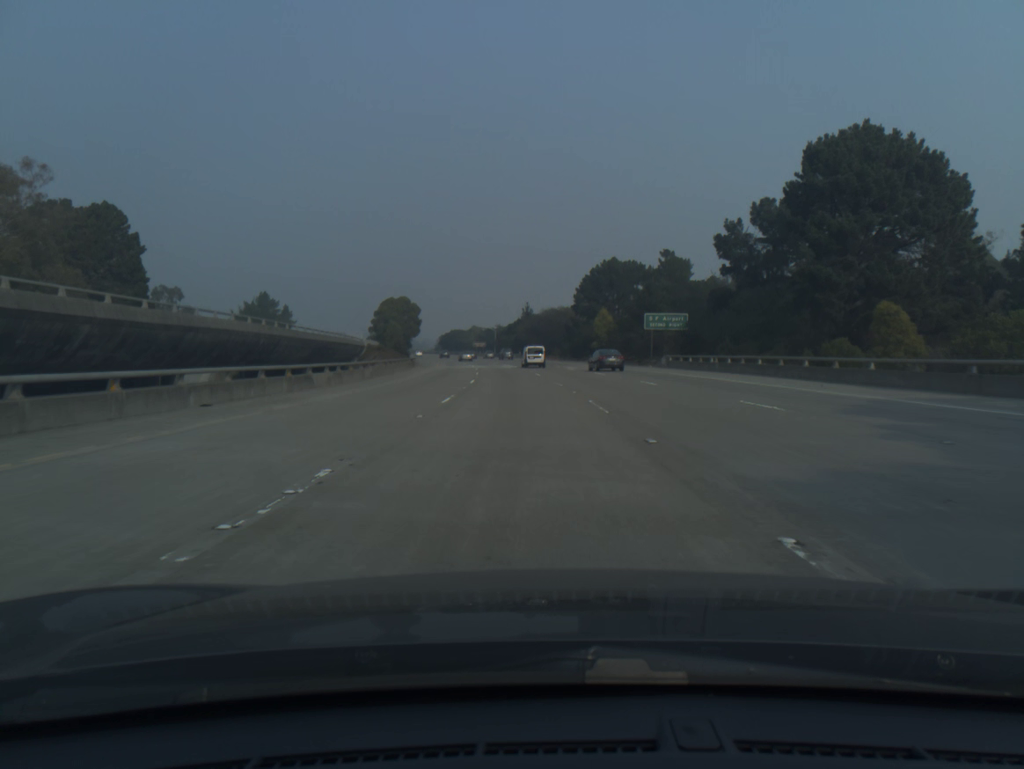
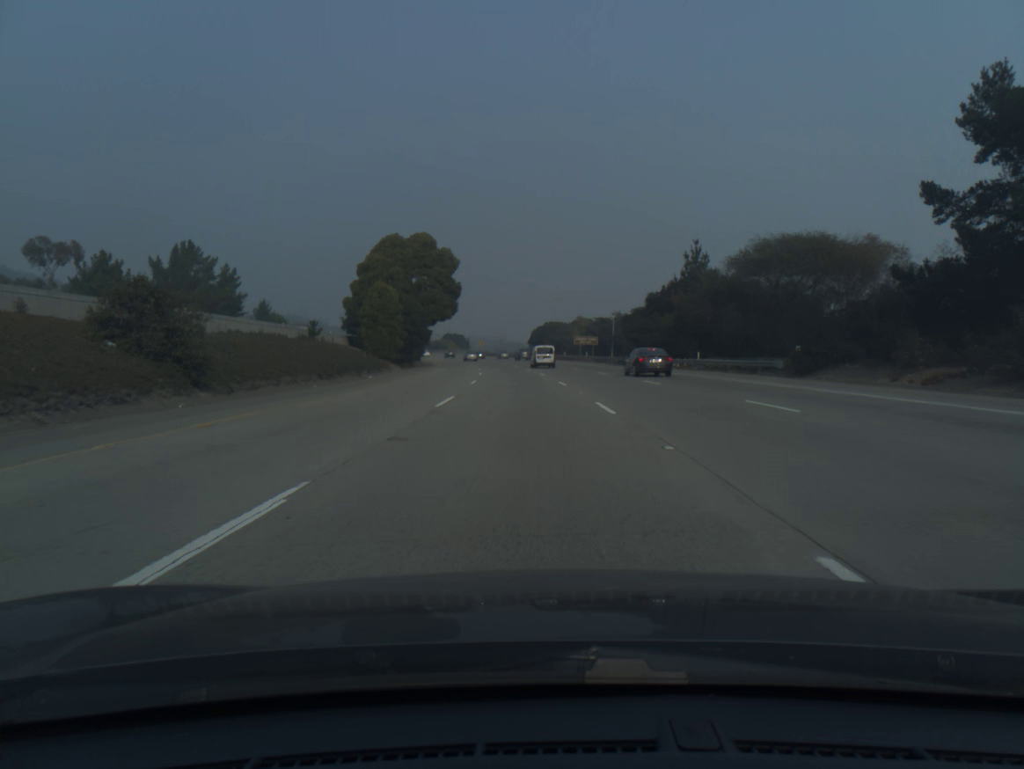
(-7.1, +96.9) m; -8°
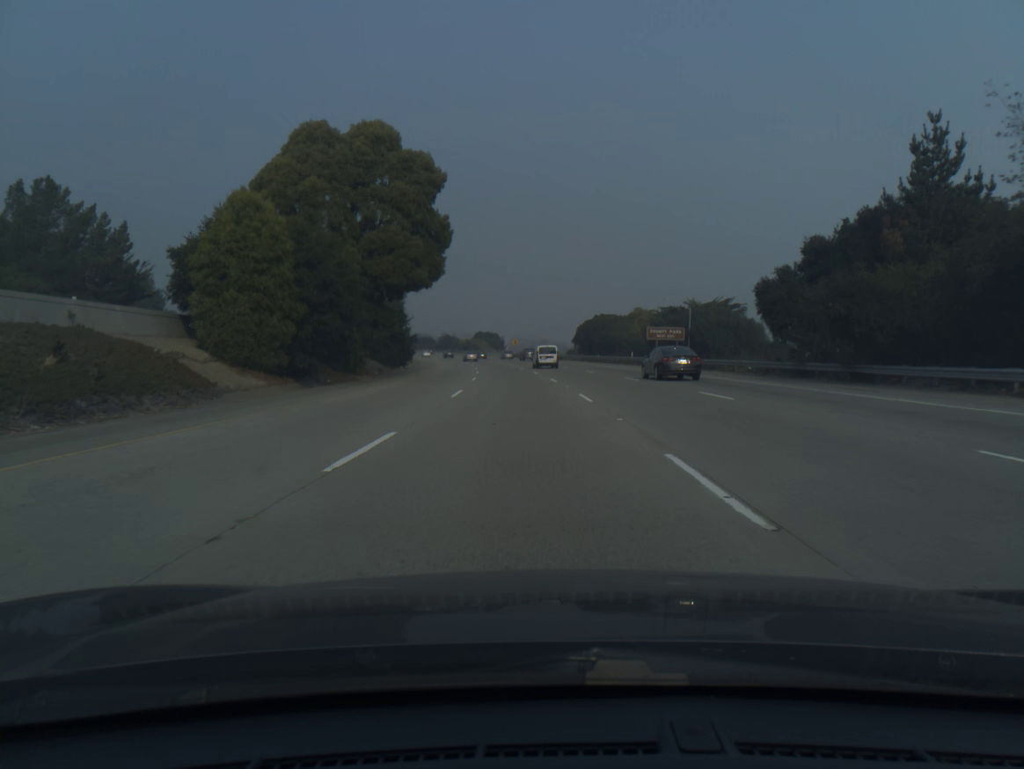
(-1.0, +39.2) m; -3°
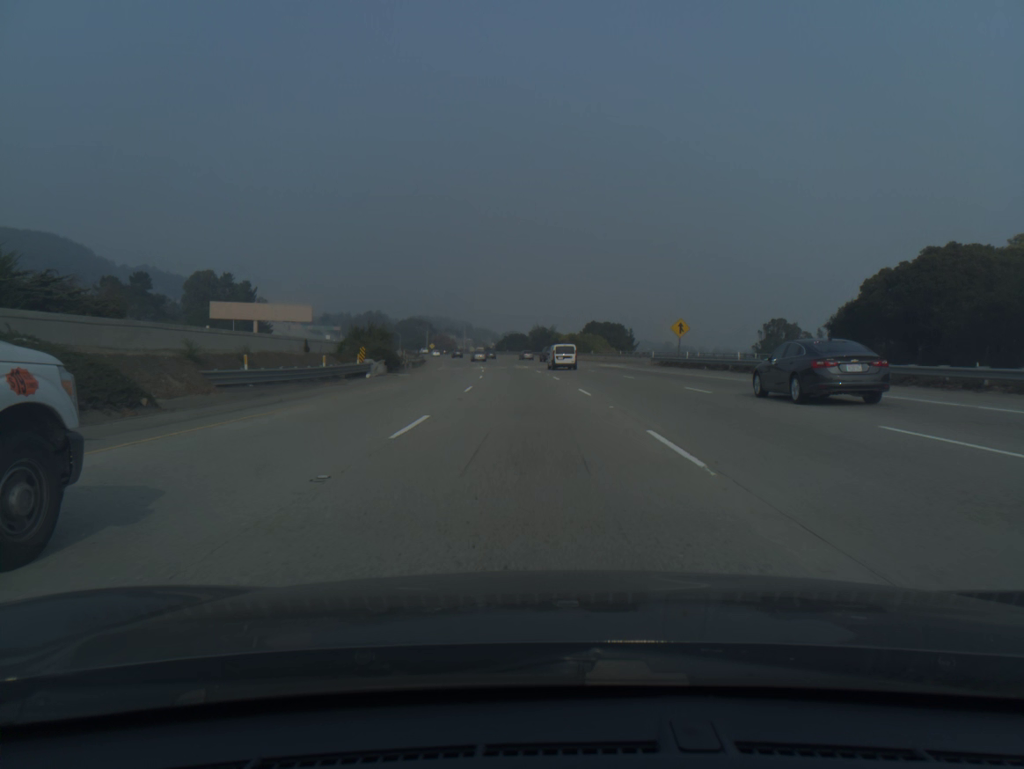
(-7.3, +98.8) m; -8°
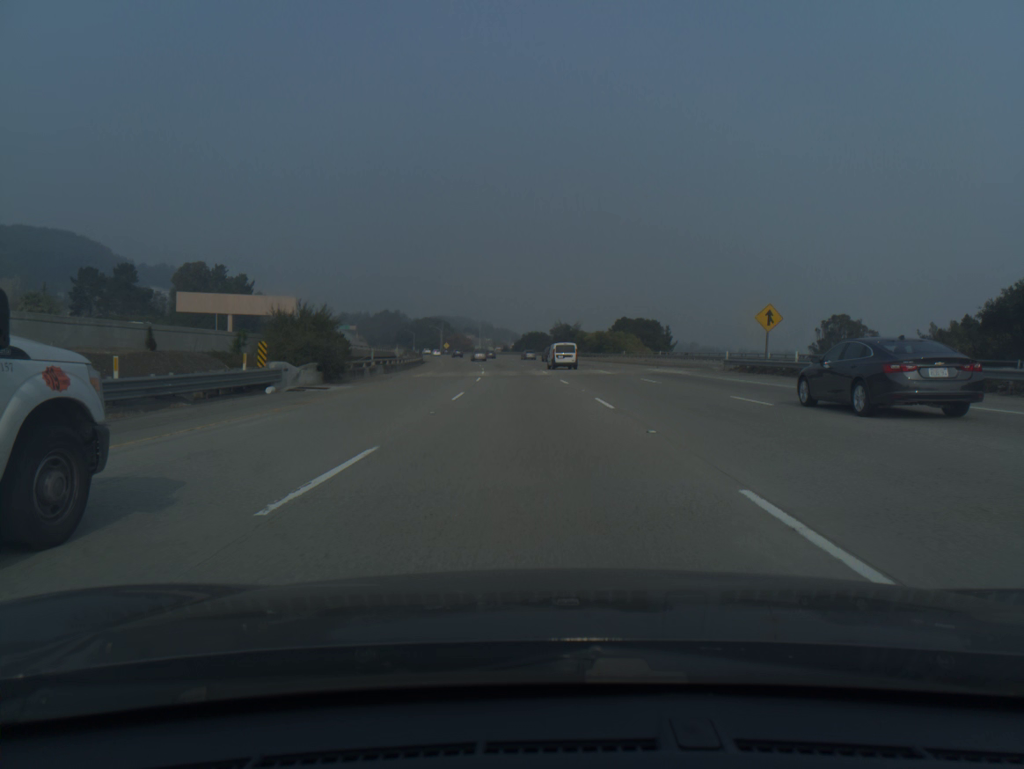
(-0.3, +19.9) m; -2°
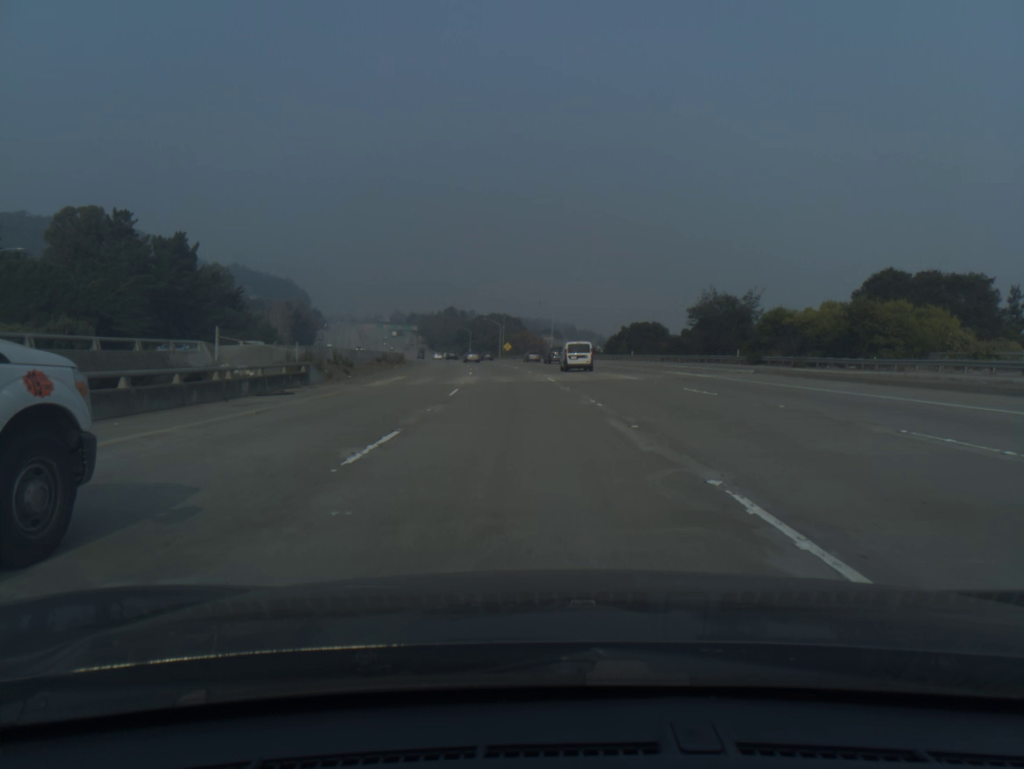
(-4.2, +80.4) m; -6°
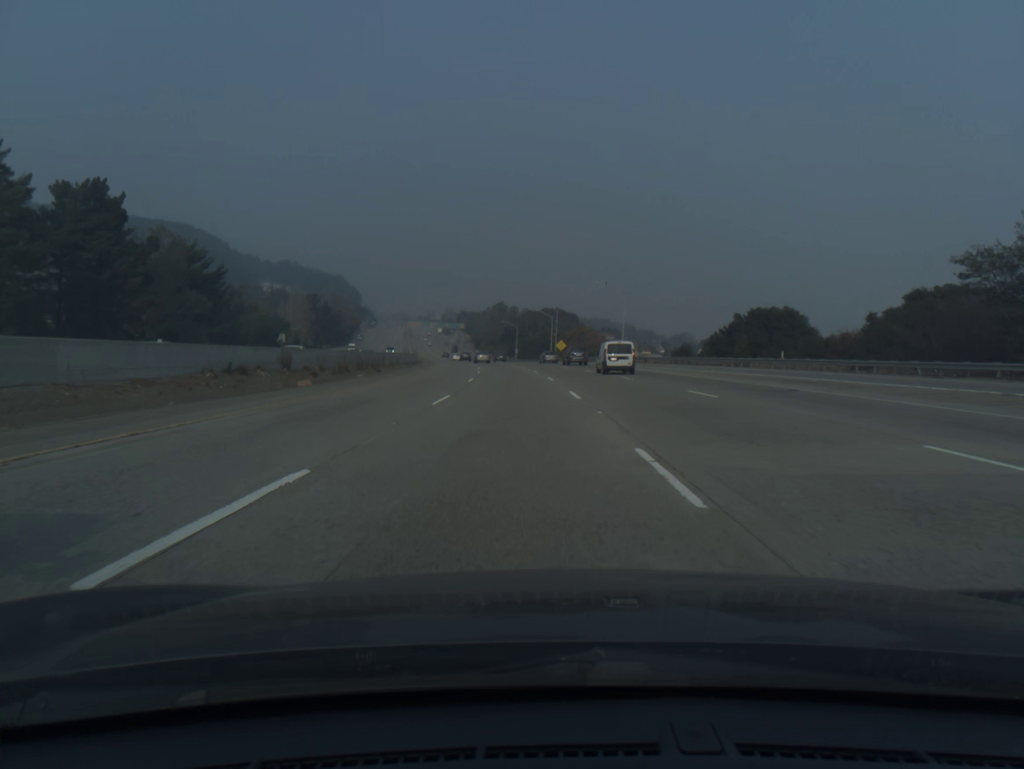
(-1.4, +40.9) m; -4°
